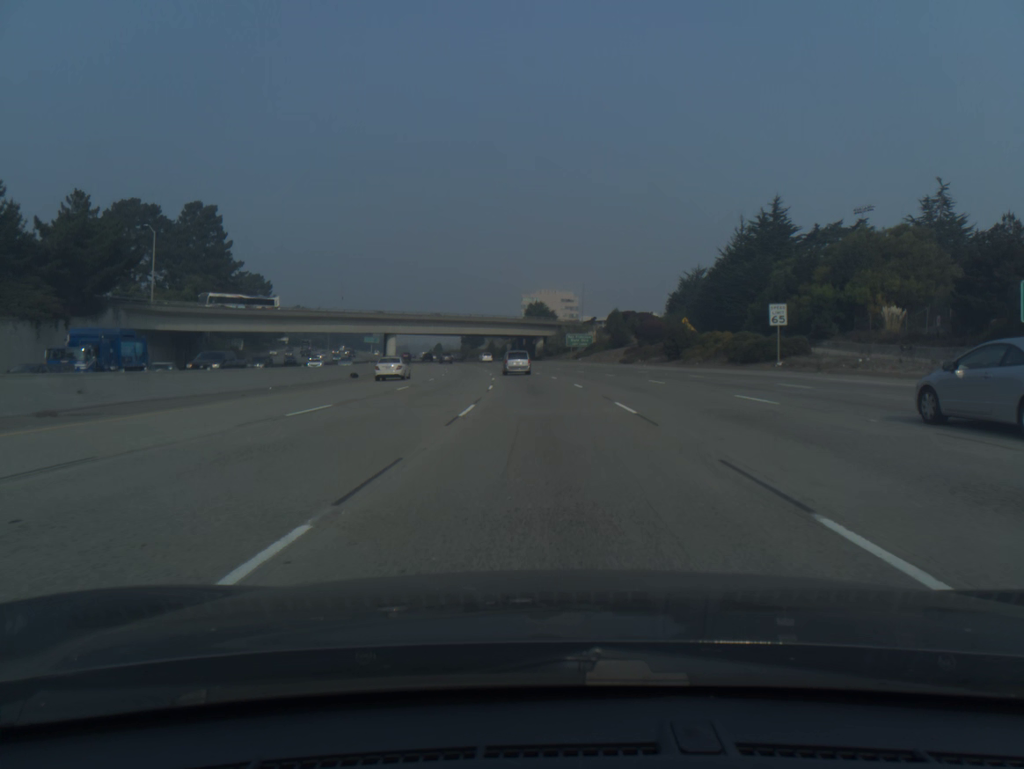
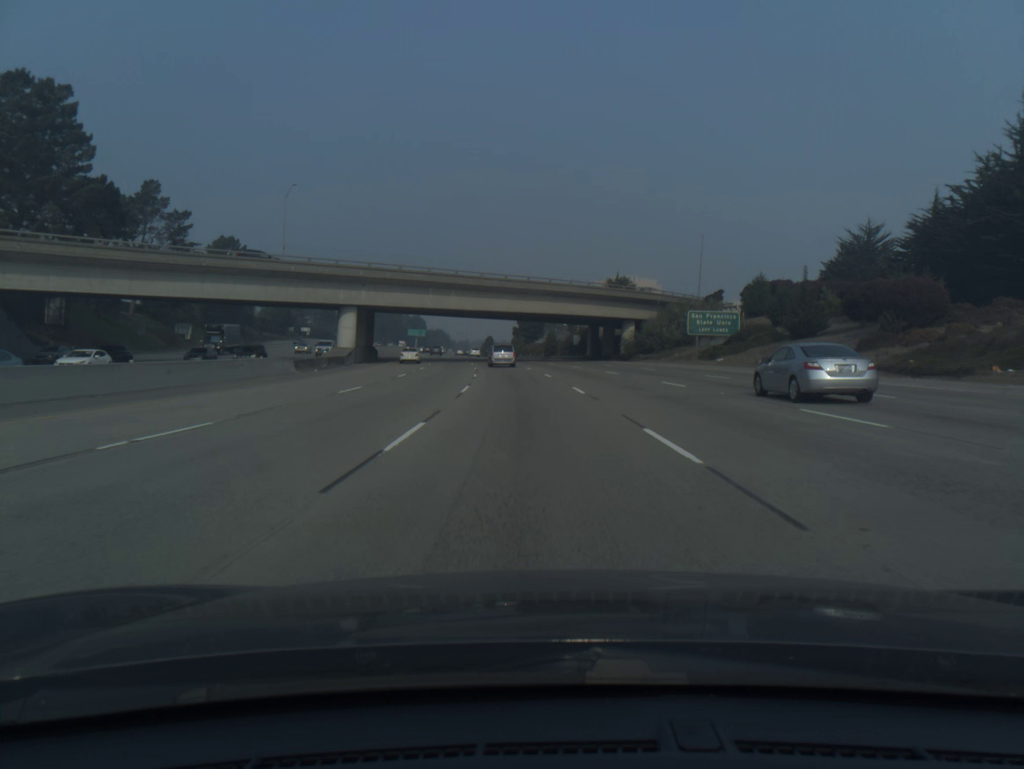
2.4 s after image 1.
(-2.1, +64.3) m; -5°
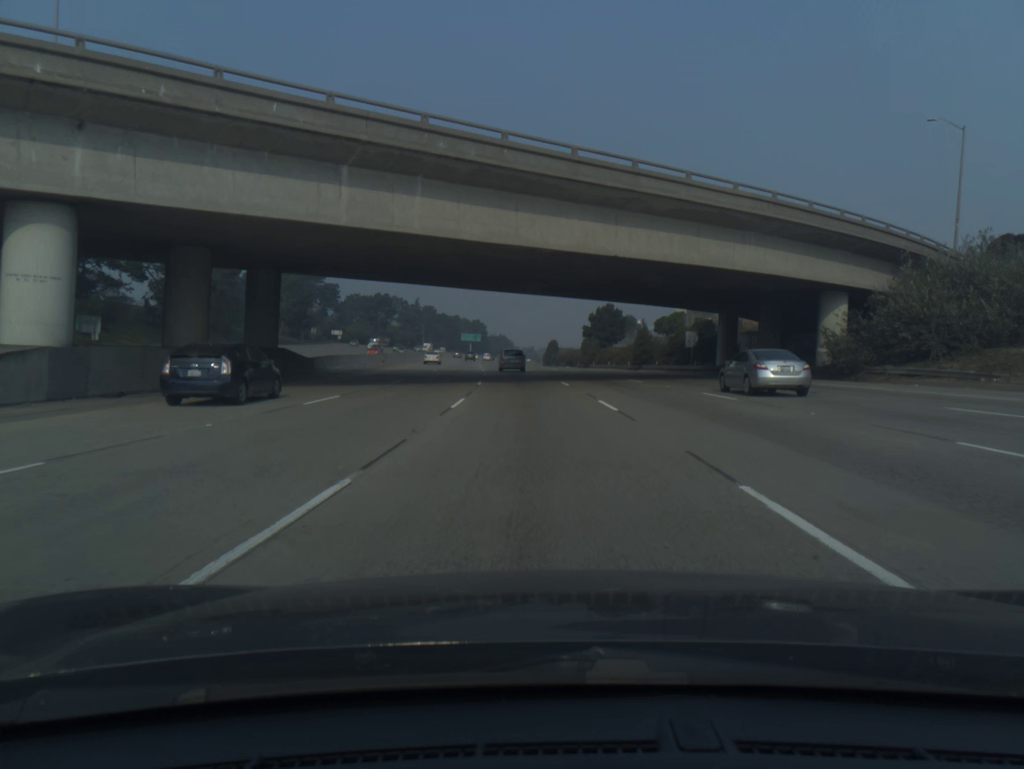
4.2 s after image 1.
(-2.1, +48.5) m; -5°
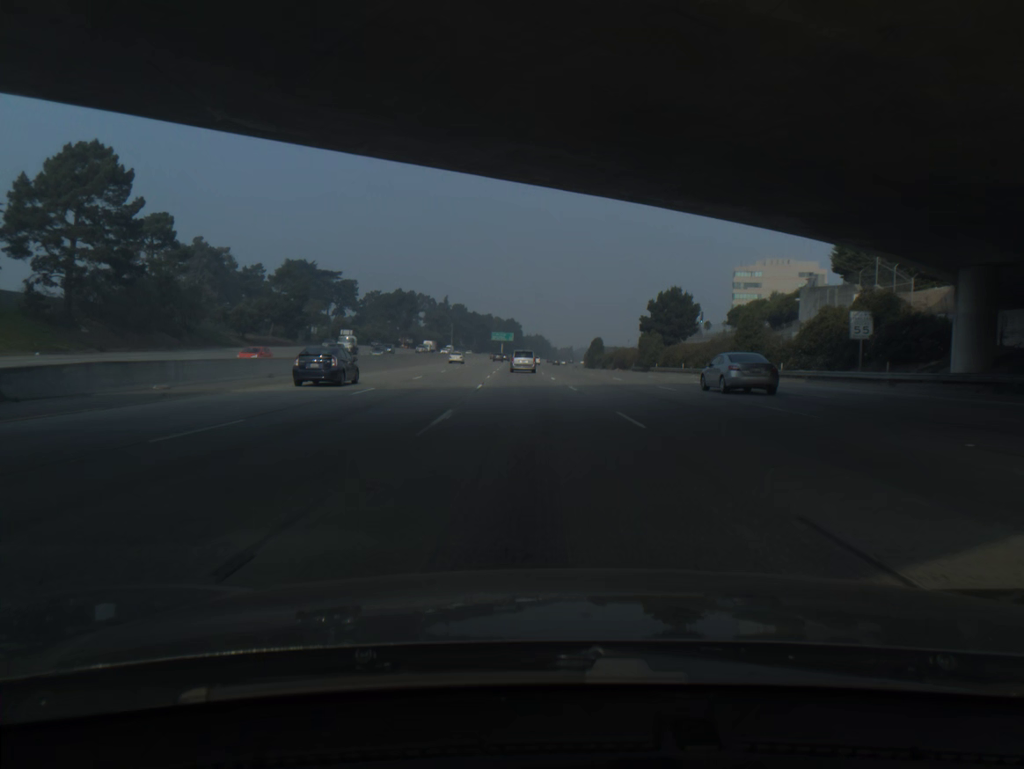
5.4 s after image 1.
(-0.8, +32.5) m; -3°
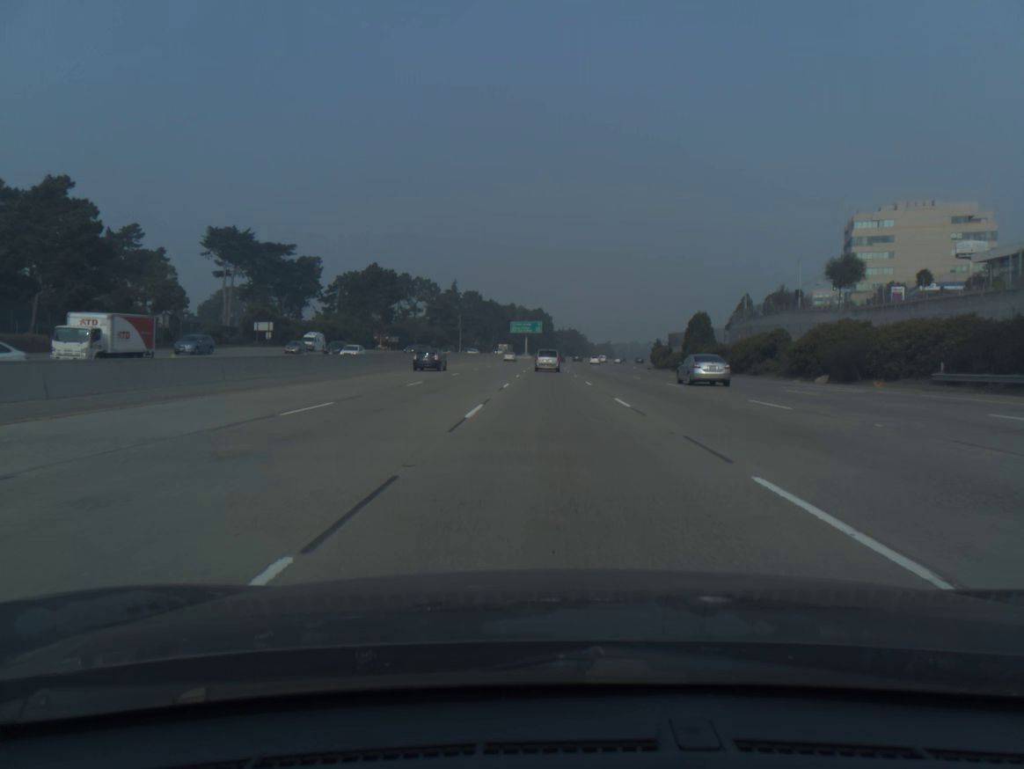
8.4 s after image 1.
(-2.8, +81.6) m; -2°
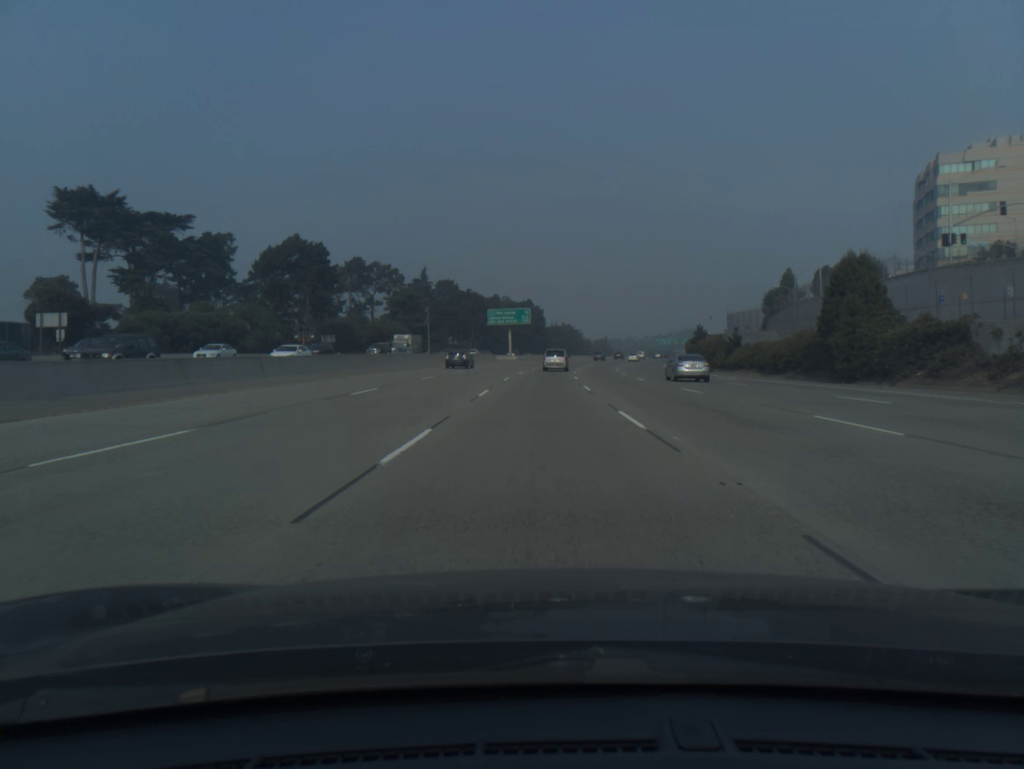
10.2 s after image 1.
(+0.4, +49.2) m; +1°
